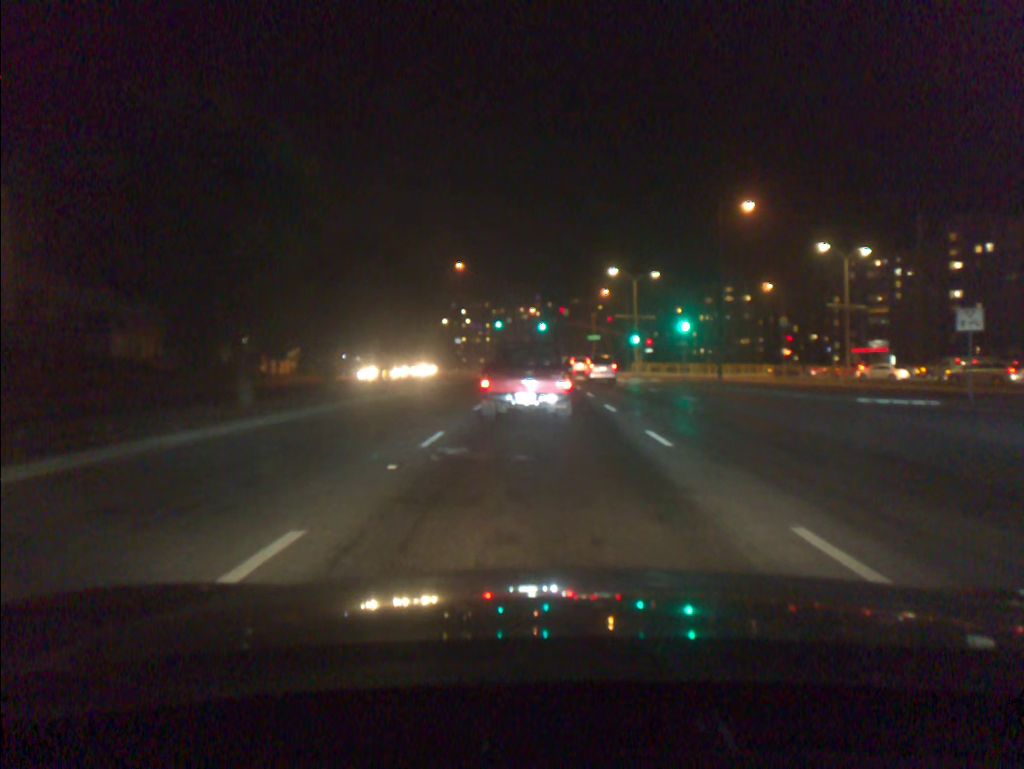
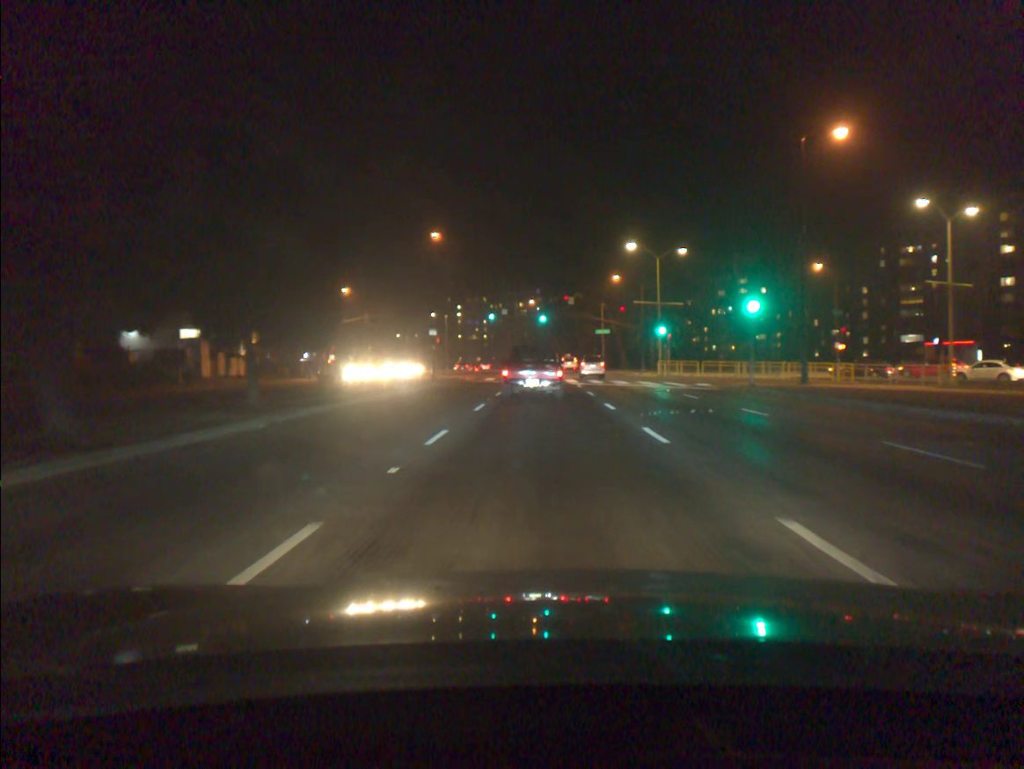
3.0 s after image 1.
(0.0, +15.2) m; 0°
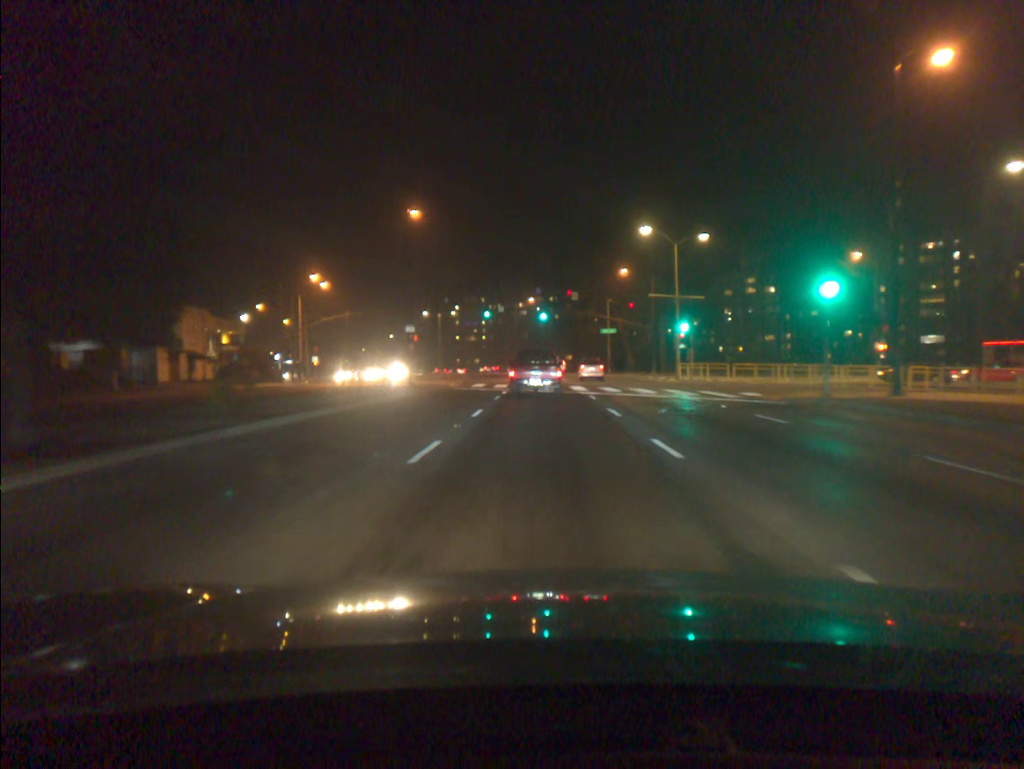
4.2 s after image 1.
(0.0, +8.8) m; 0°
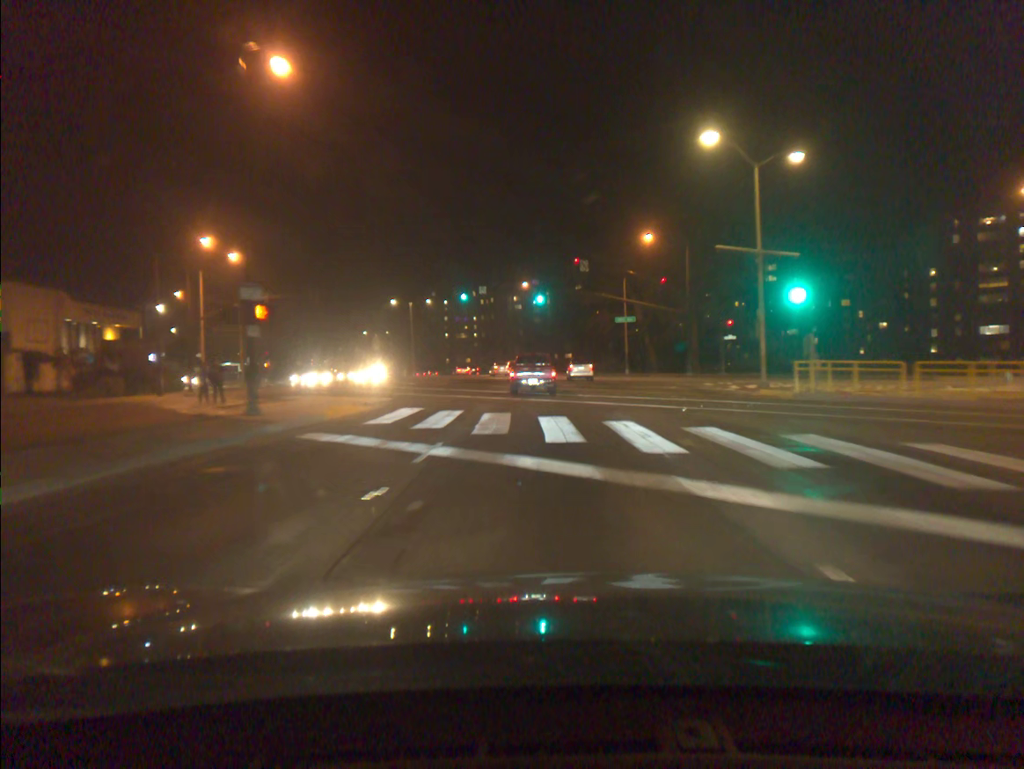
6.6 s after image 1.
(0.0, +22.3) m; 0°
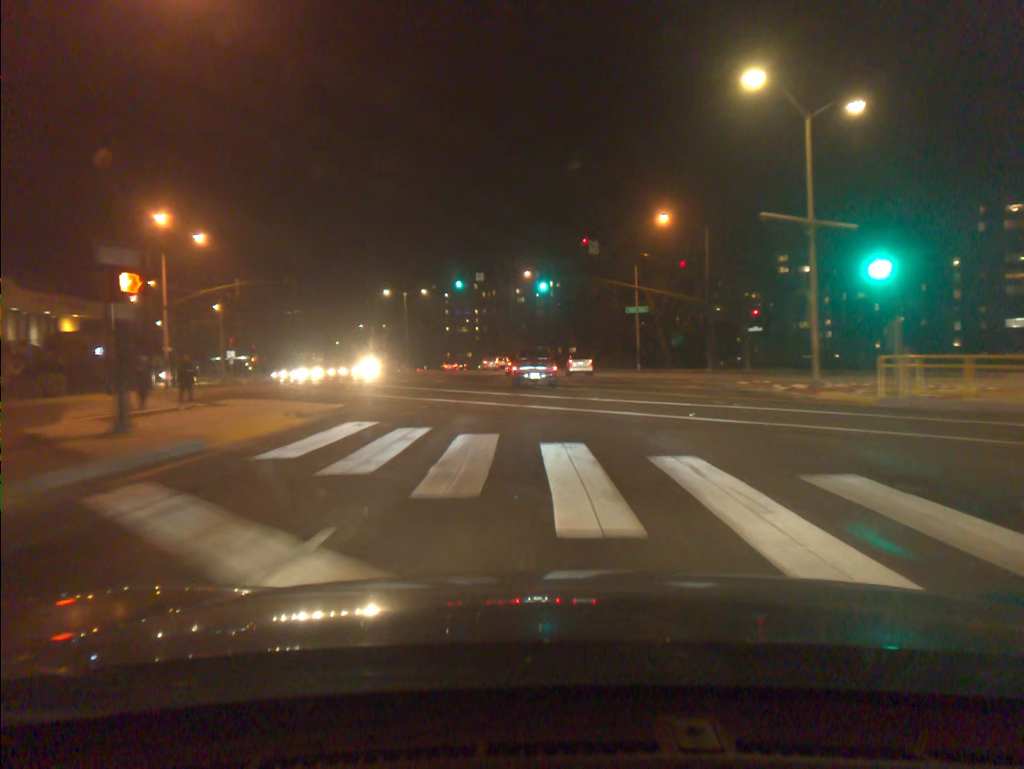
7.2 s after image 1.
(0.0, +6.2) m; 0°
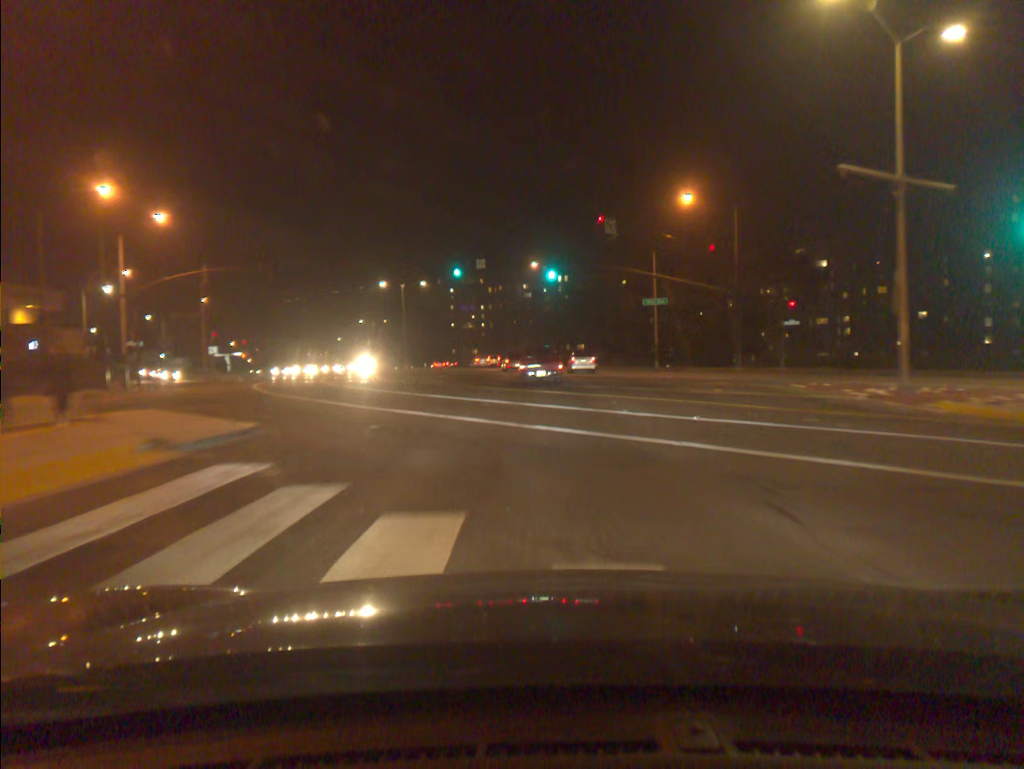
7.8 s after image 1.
(0.0, +6.4) m; 0°
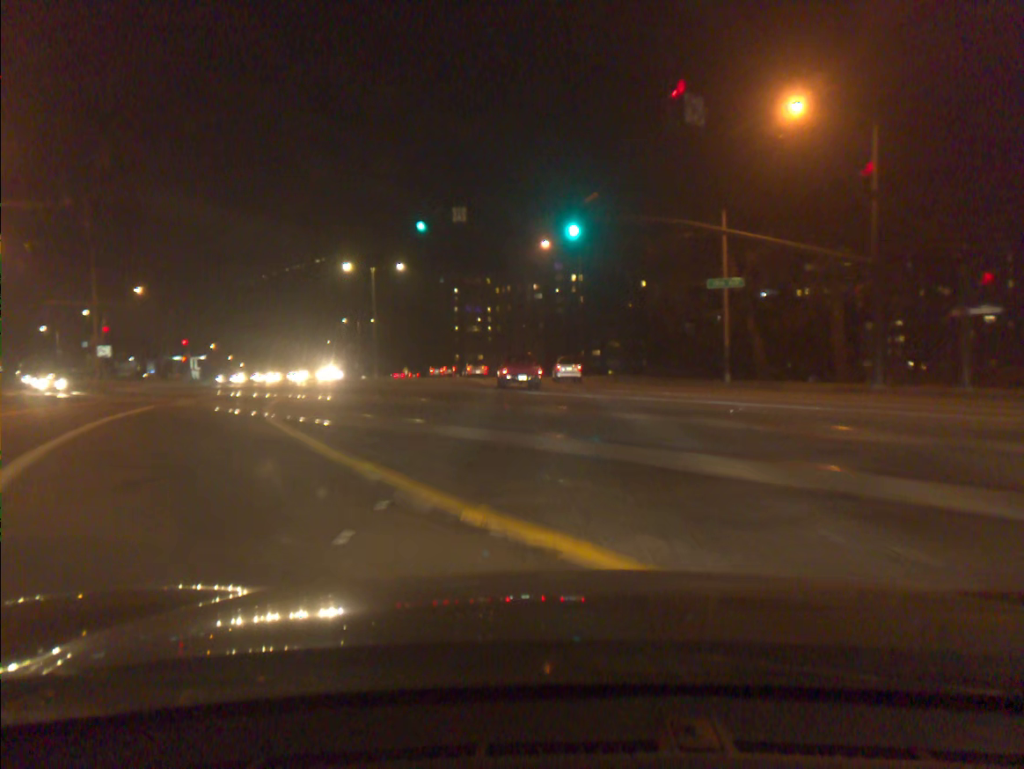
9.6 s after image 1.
(-0.1, +20.1) m; -1°
